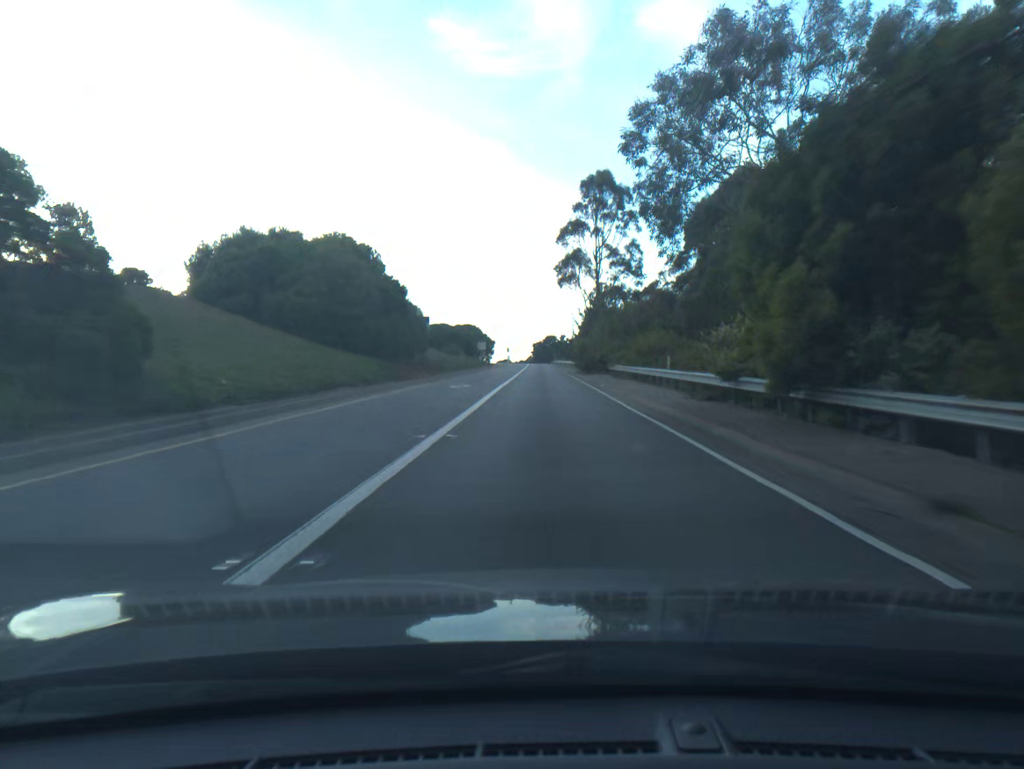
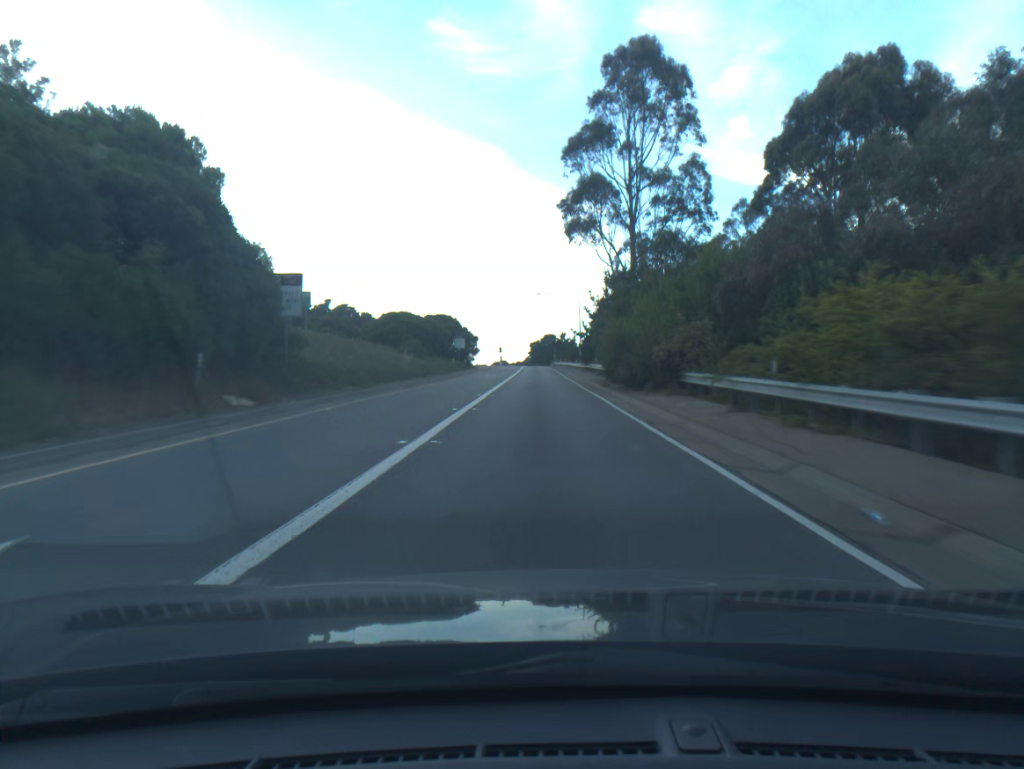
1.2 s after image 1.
(+0.1, +29.4) m; 0°
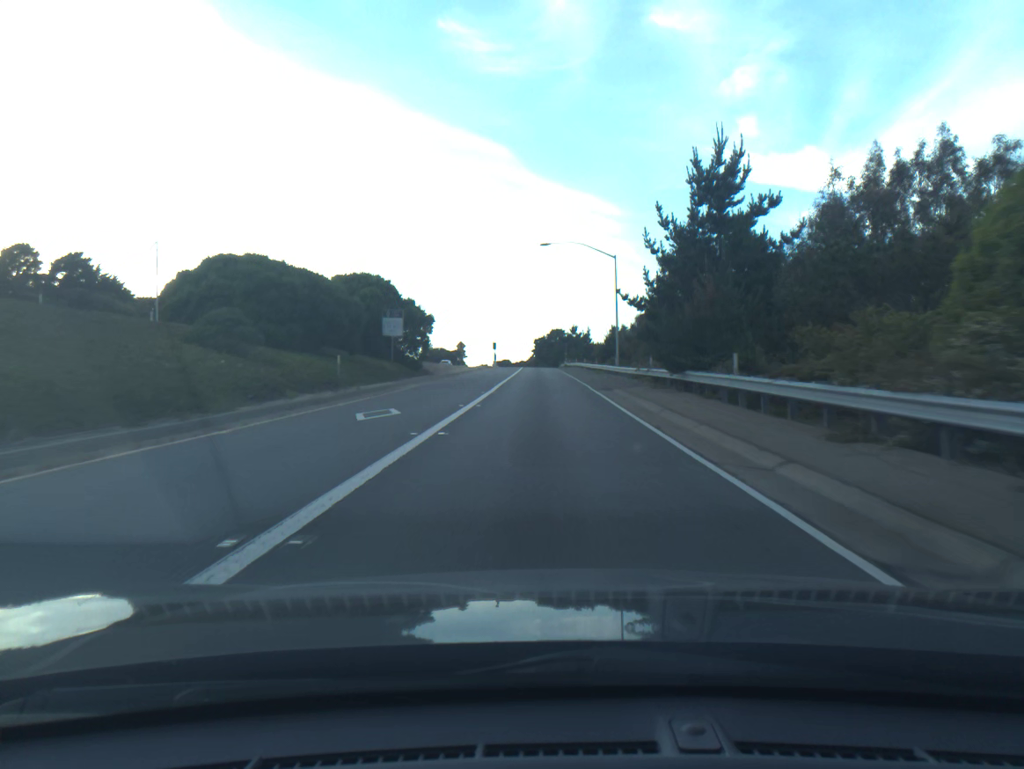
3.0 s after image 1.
(-0.3, +42.5) m; -1°
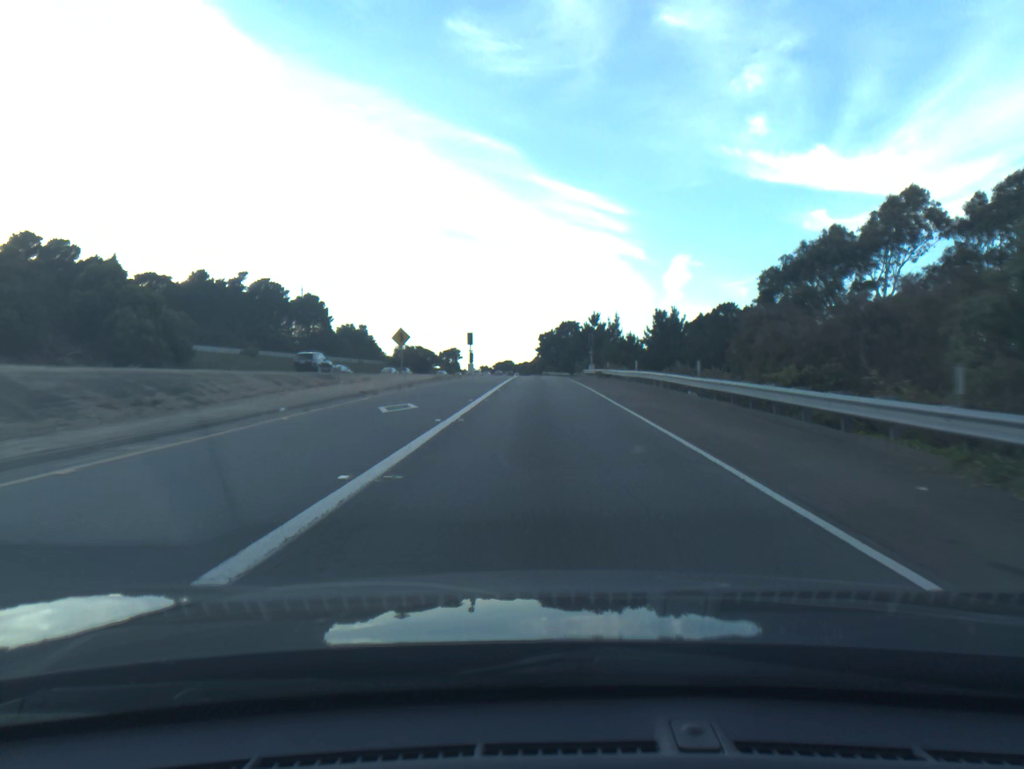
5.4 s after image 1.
(-0.2, +55.1) m; 0°
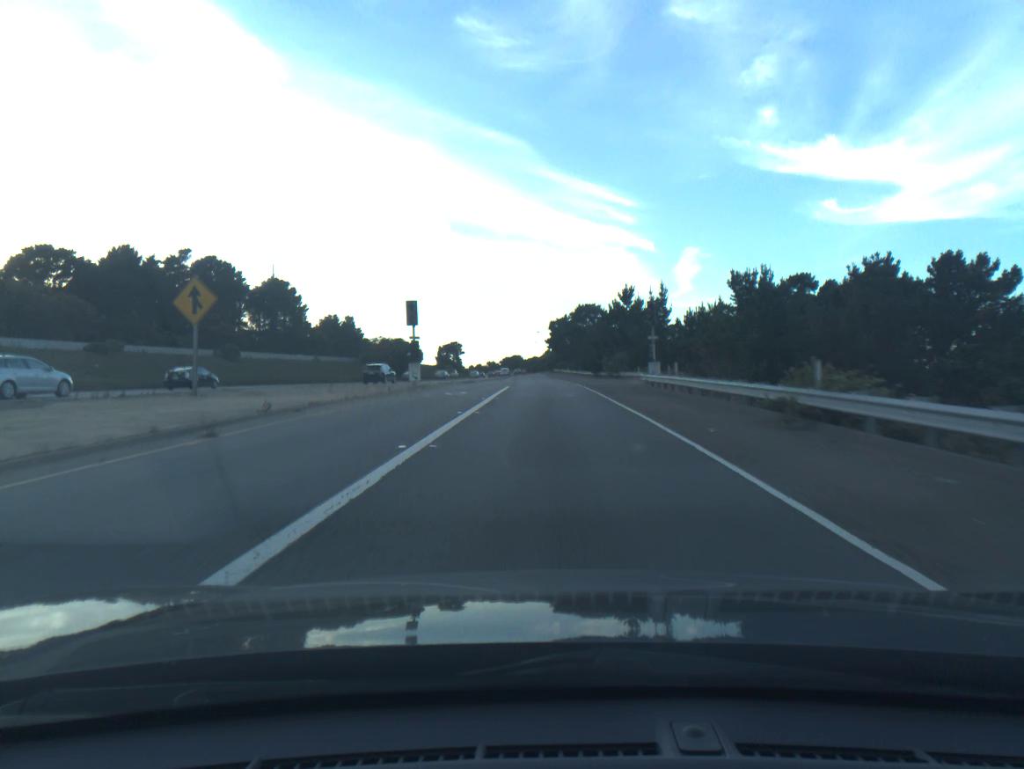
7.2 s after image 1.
(-0.1, +40.6) m; -1°
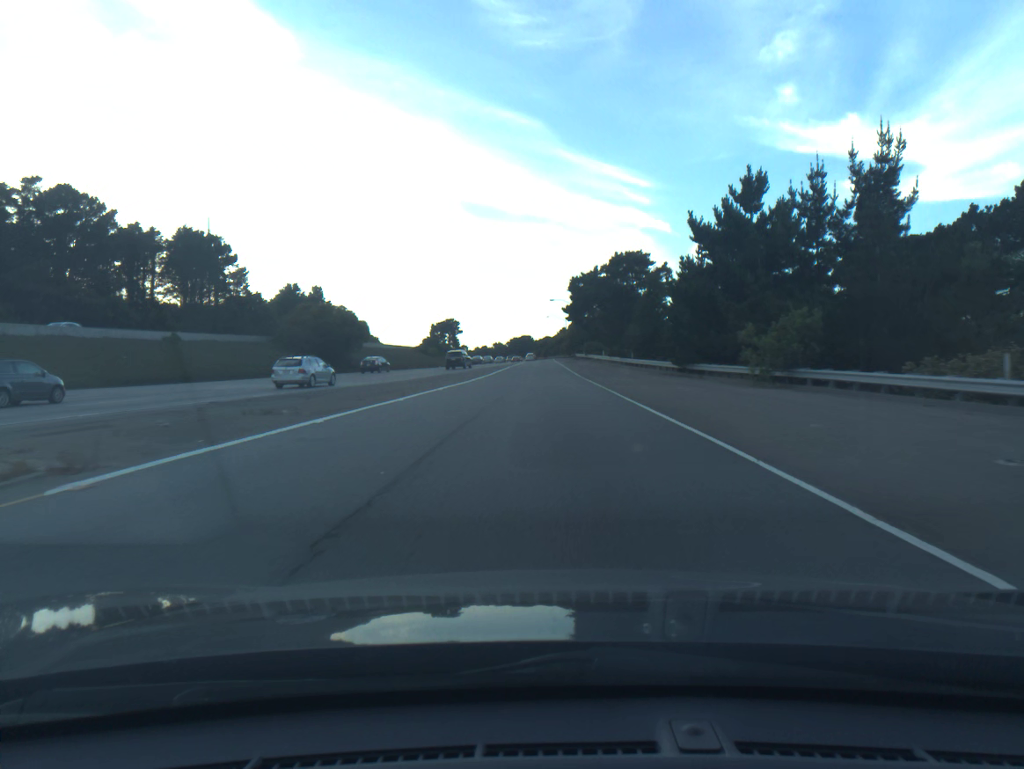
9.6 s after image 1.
(-0.5, +54.1) m; -1°
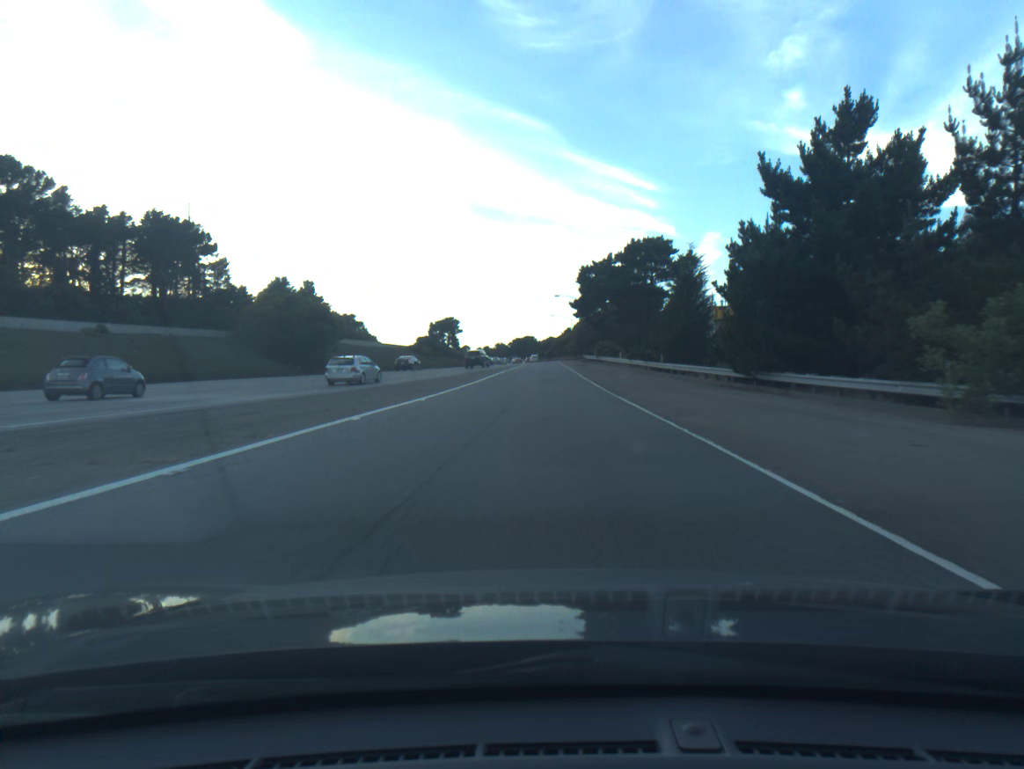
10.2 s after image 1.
(0.0, +13.6) m; 0°
